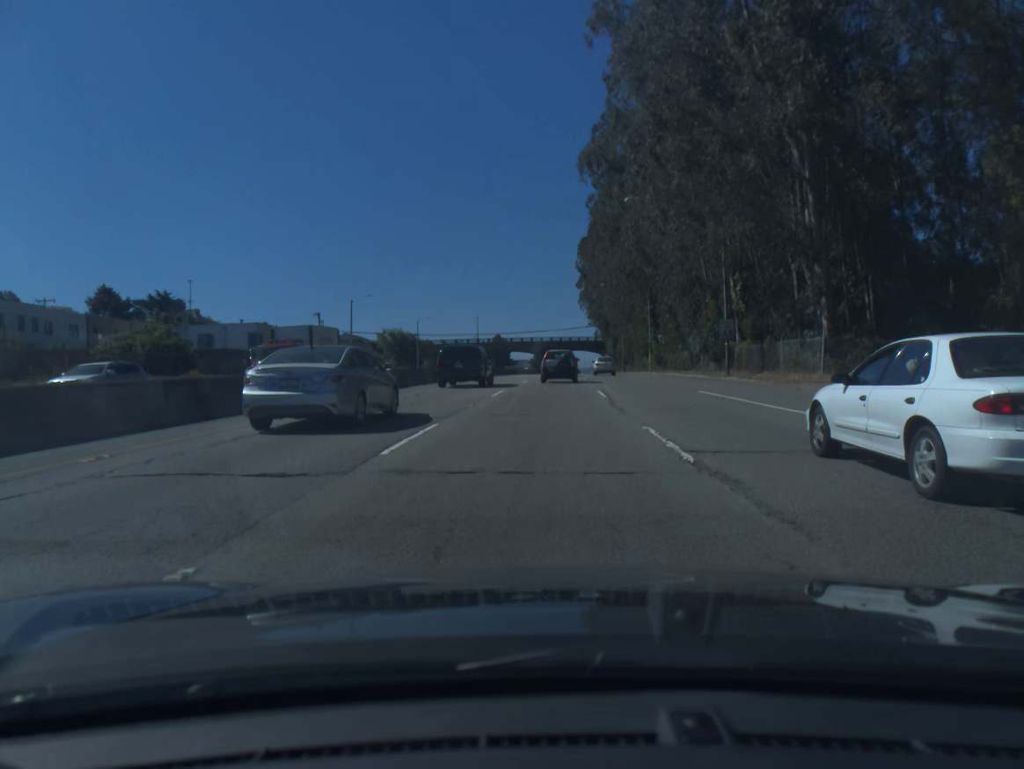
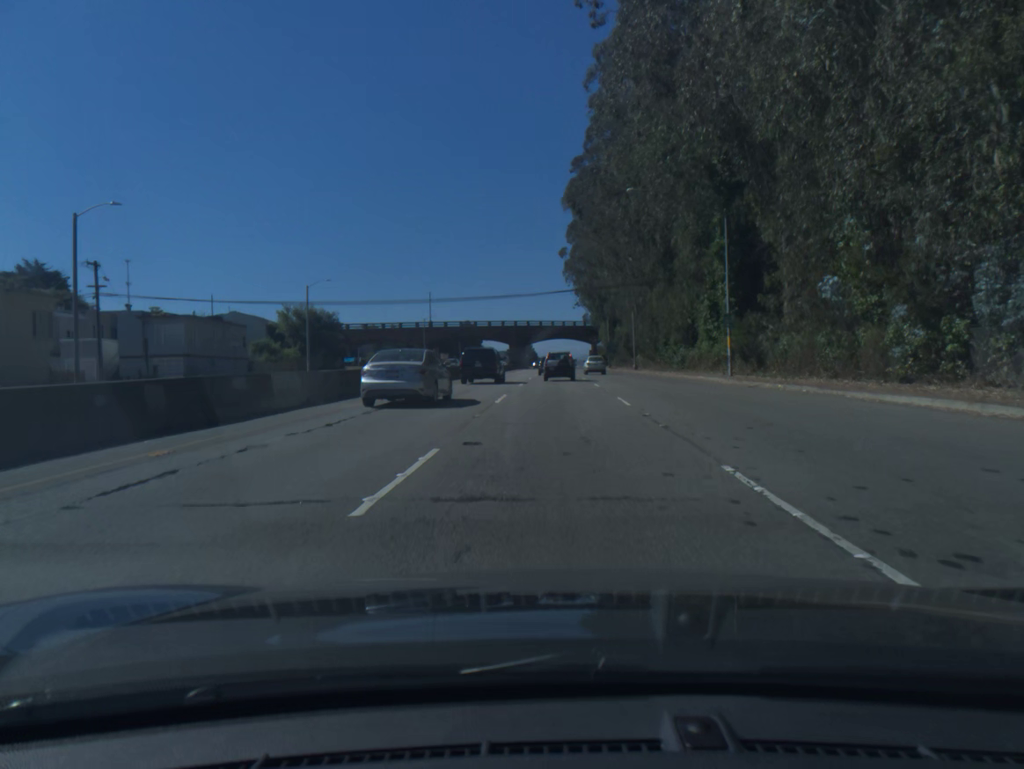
(+0.6, +47.3) m; +1°
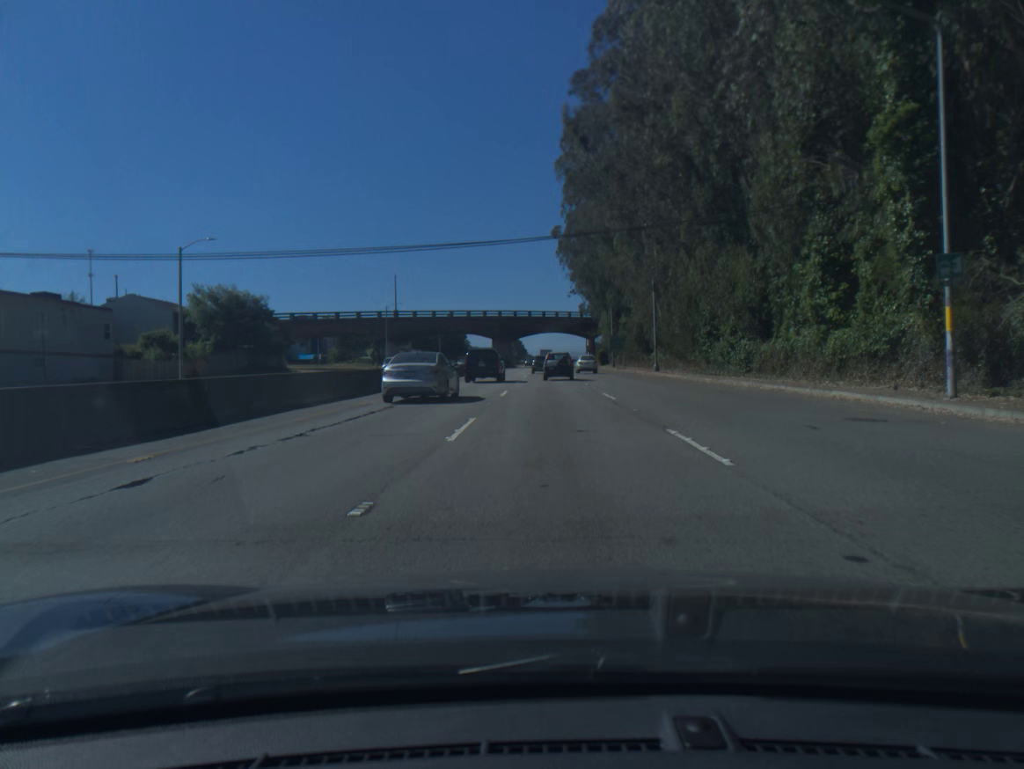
(+0.1, +24.3) m; +1°
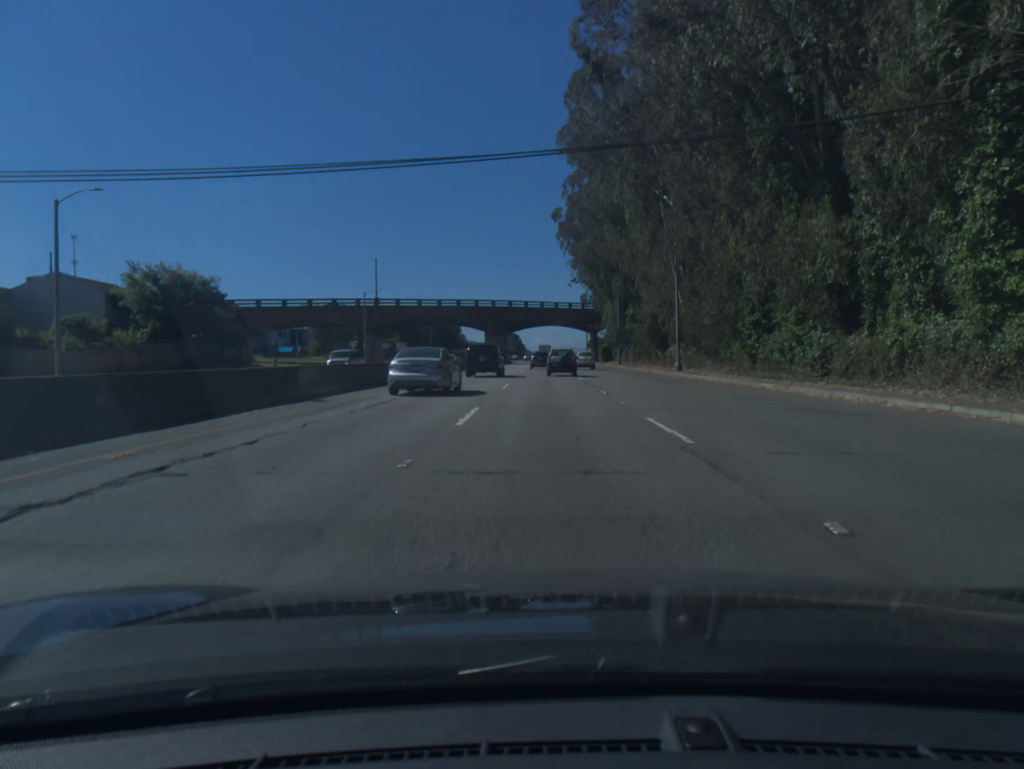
(0.0, +12.4) m; 0°
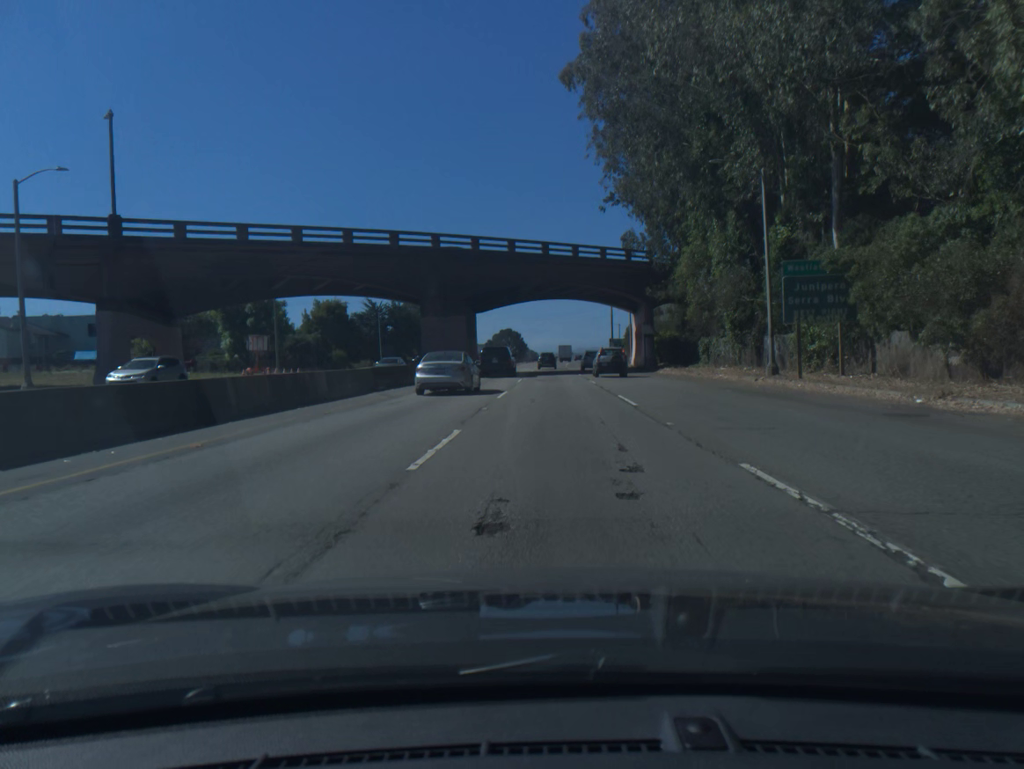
(-0.1, +65.1) m; 0°
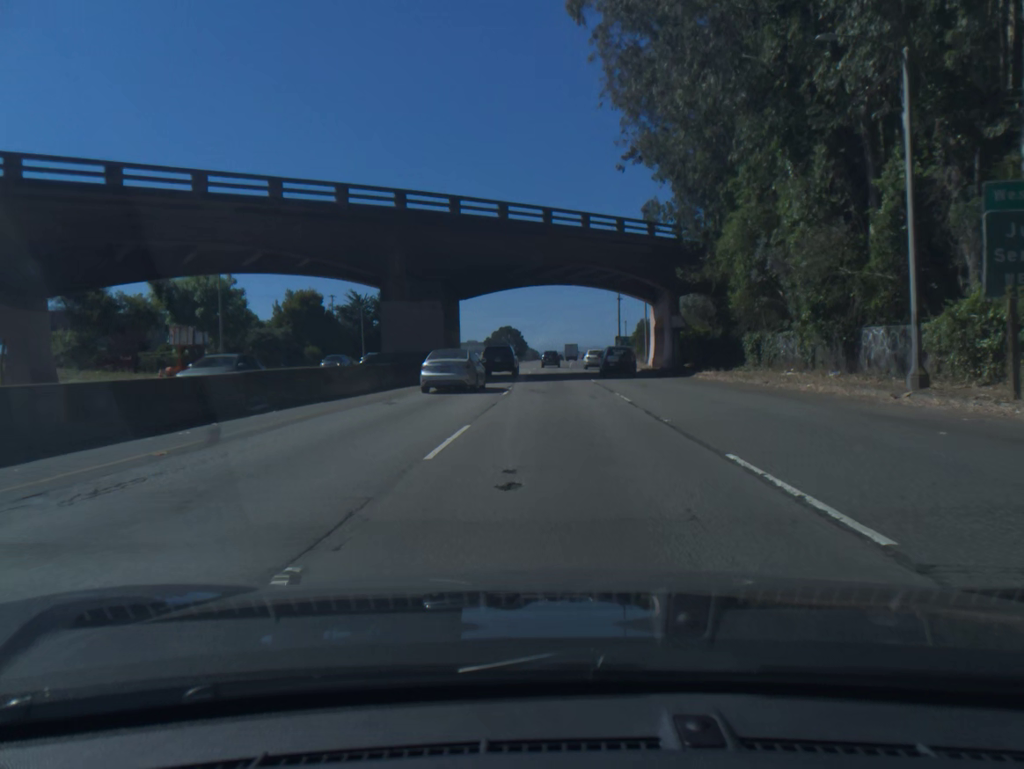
(0.0, +13.7) m; 0°
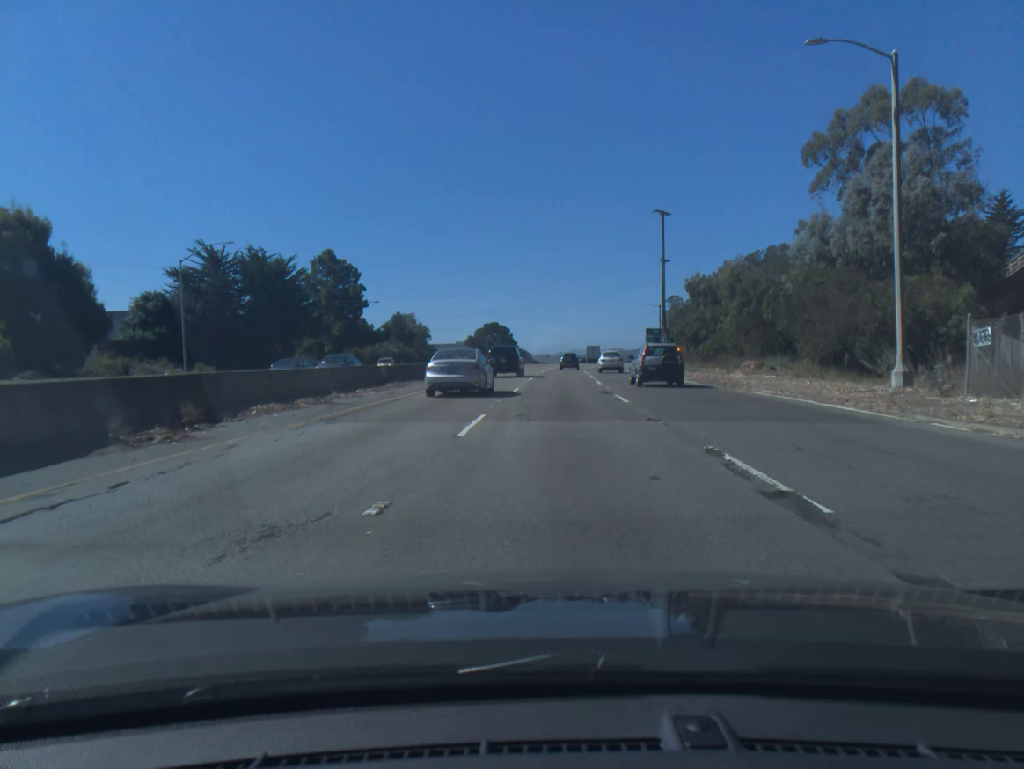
(+0.2, +56.4) m; +1°
